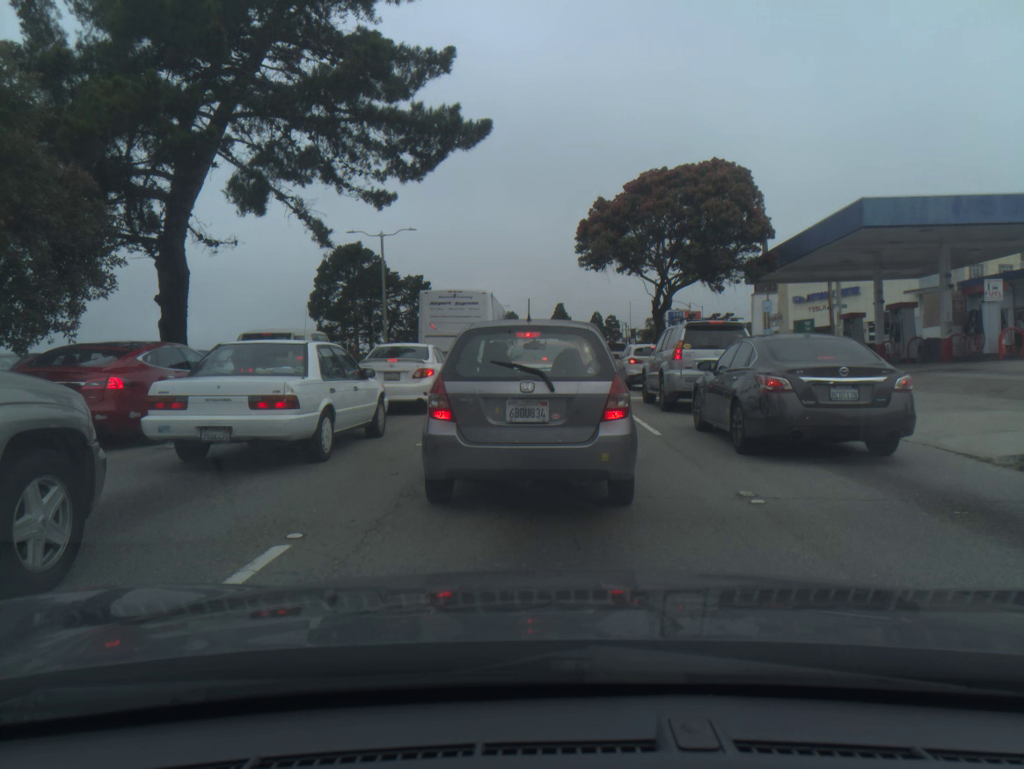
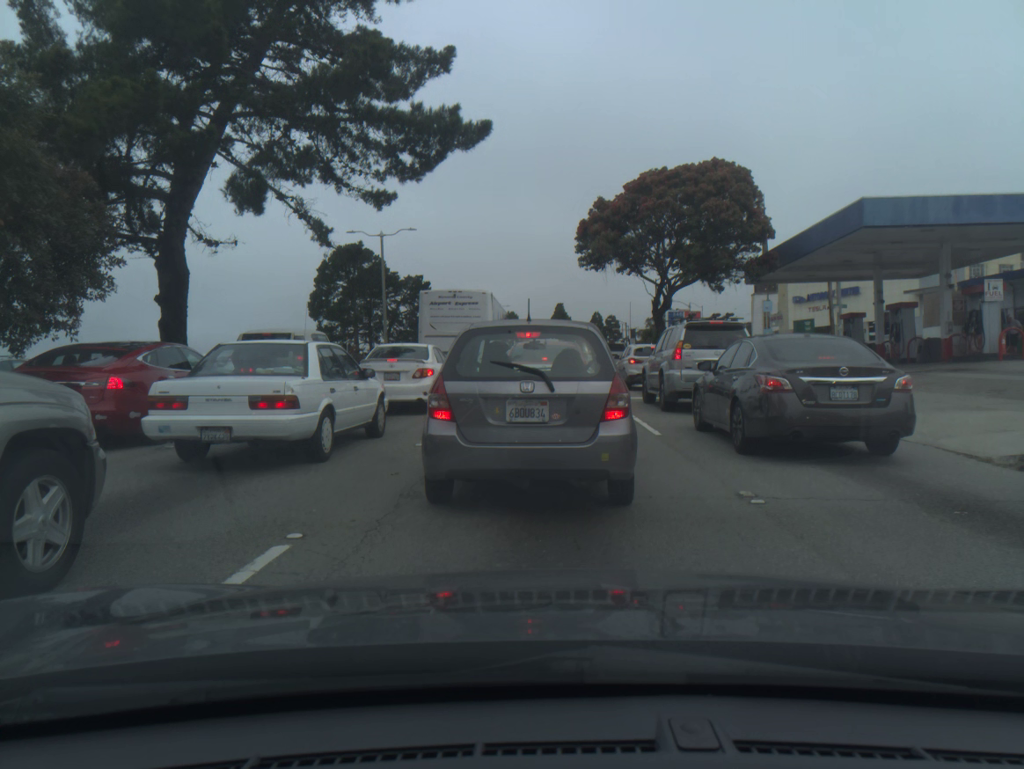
(0.0, 0.0) m; 0°
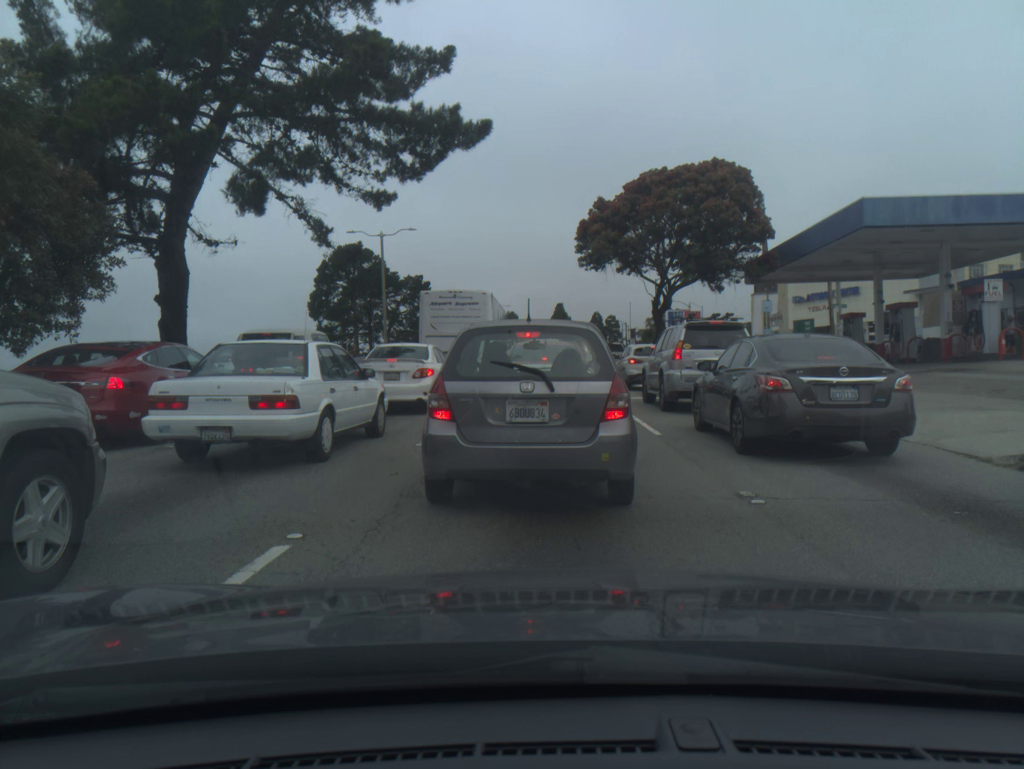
(0.0, 0.0) m; 0°
